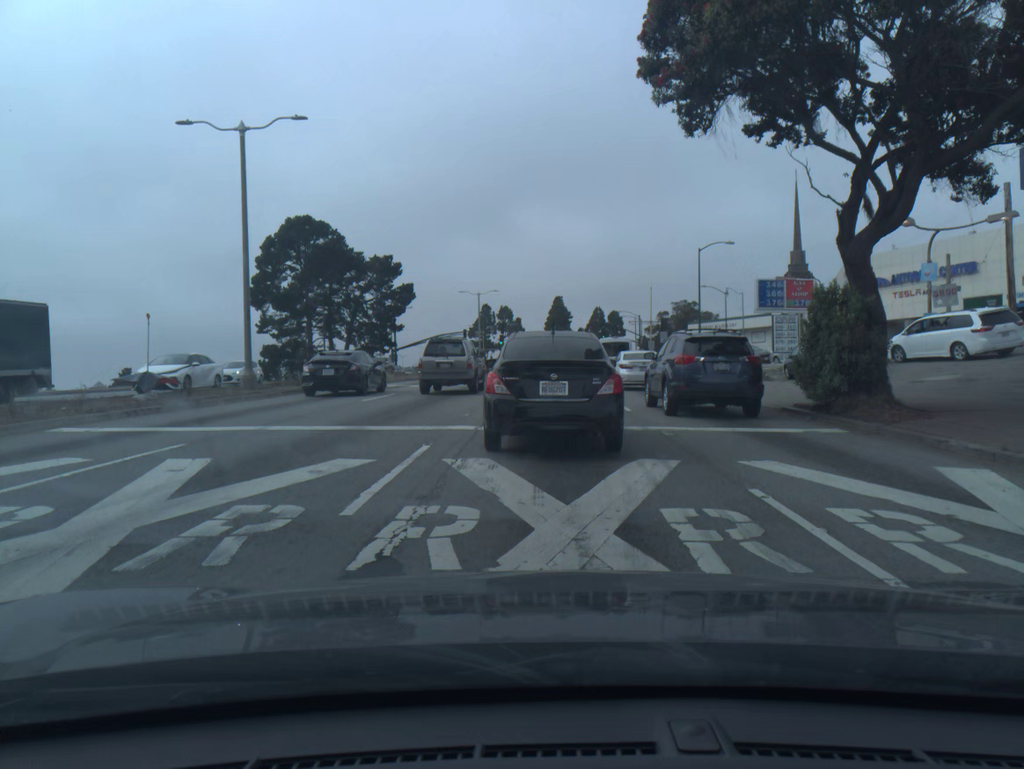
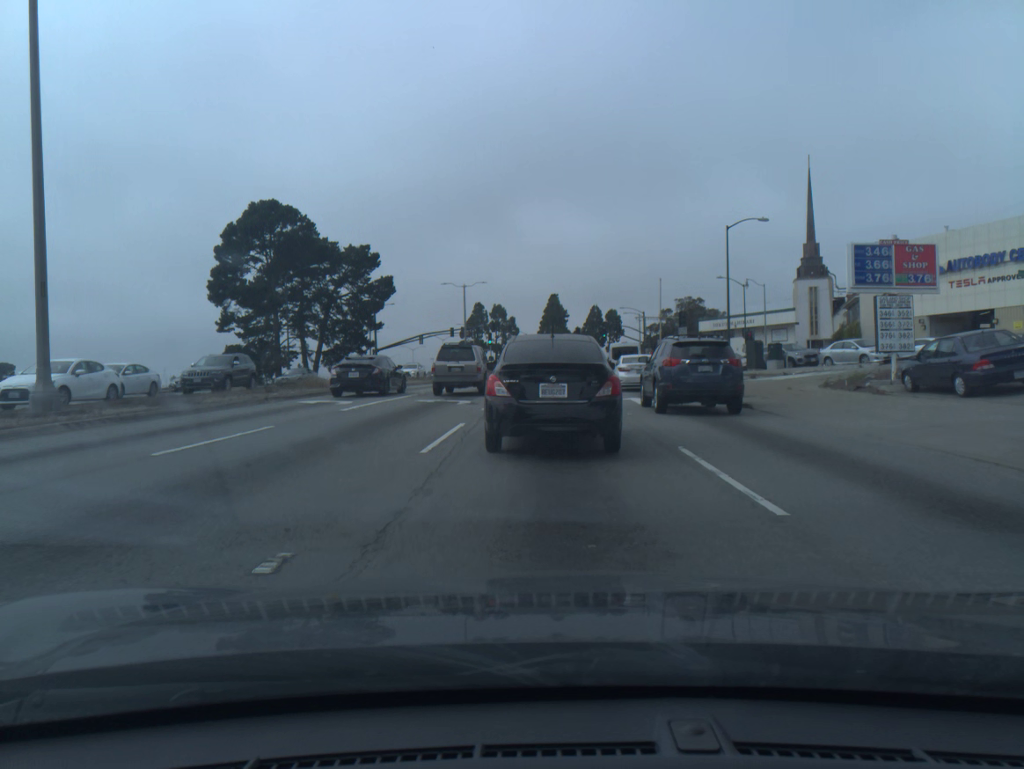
(0.0, +11.0) m; 0°
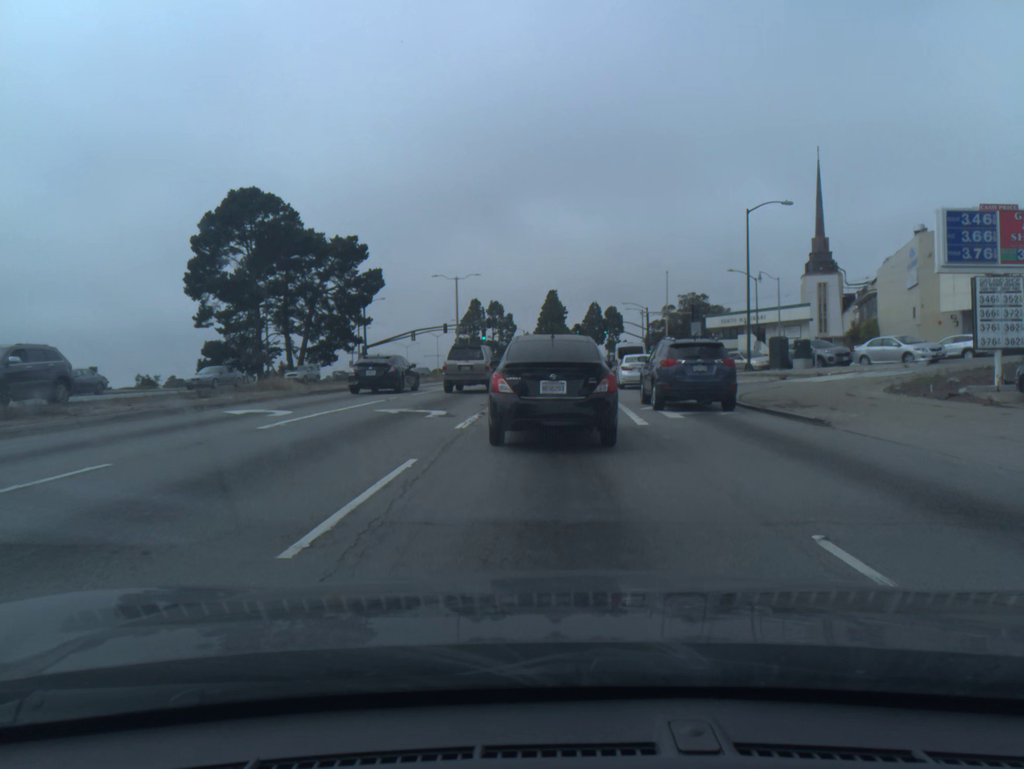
(0.0, +5.3) m; 0°
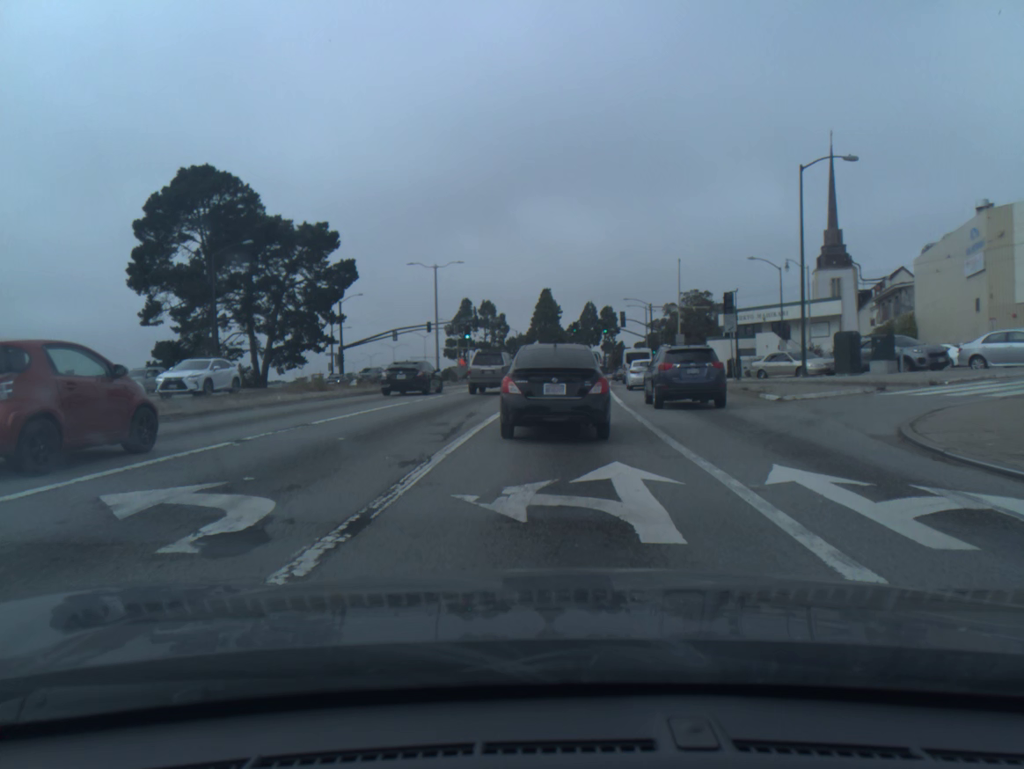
(0.0, +10.9) m; 0°
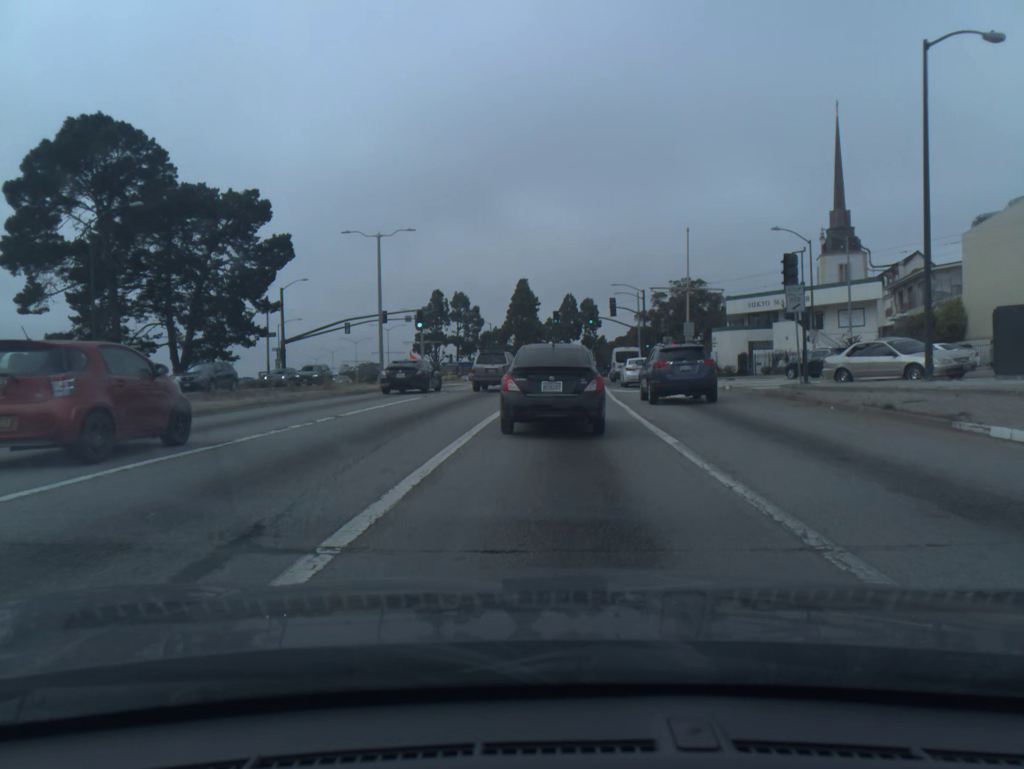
(+0.2, +12.9) m; +2°
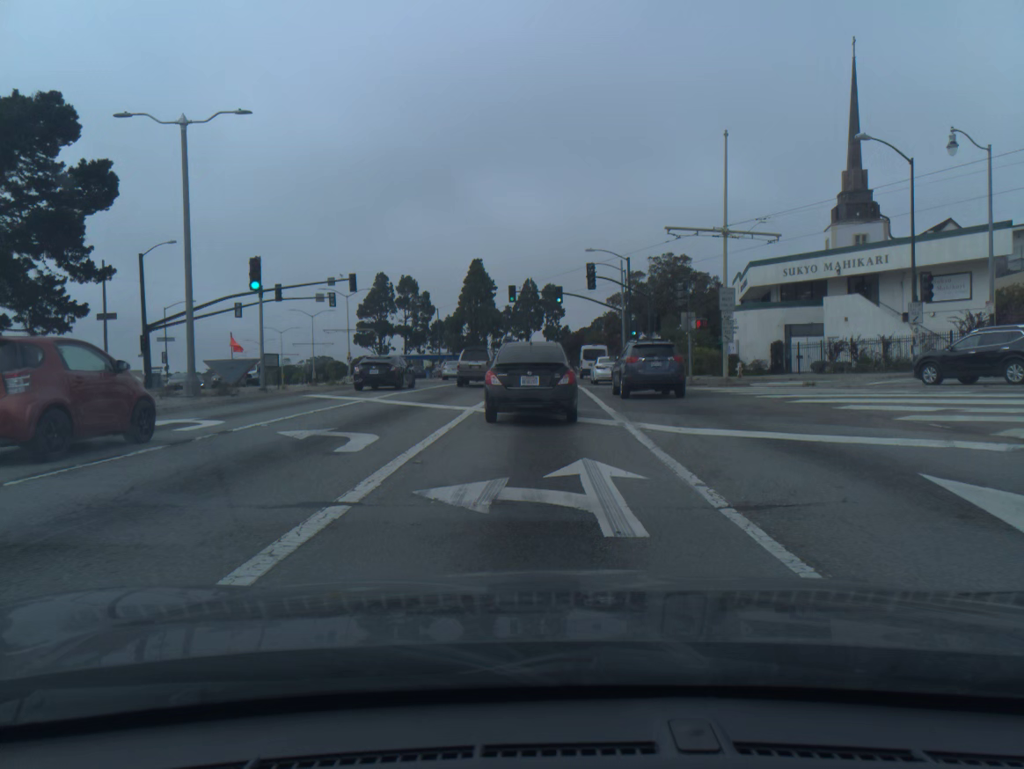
(+0.6, +20.8) m; +3°
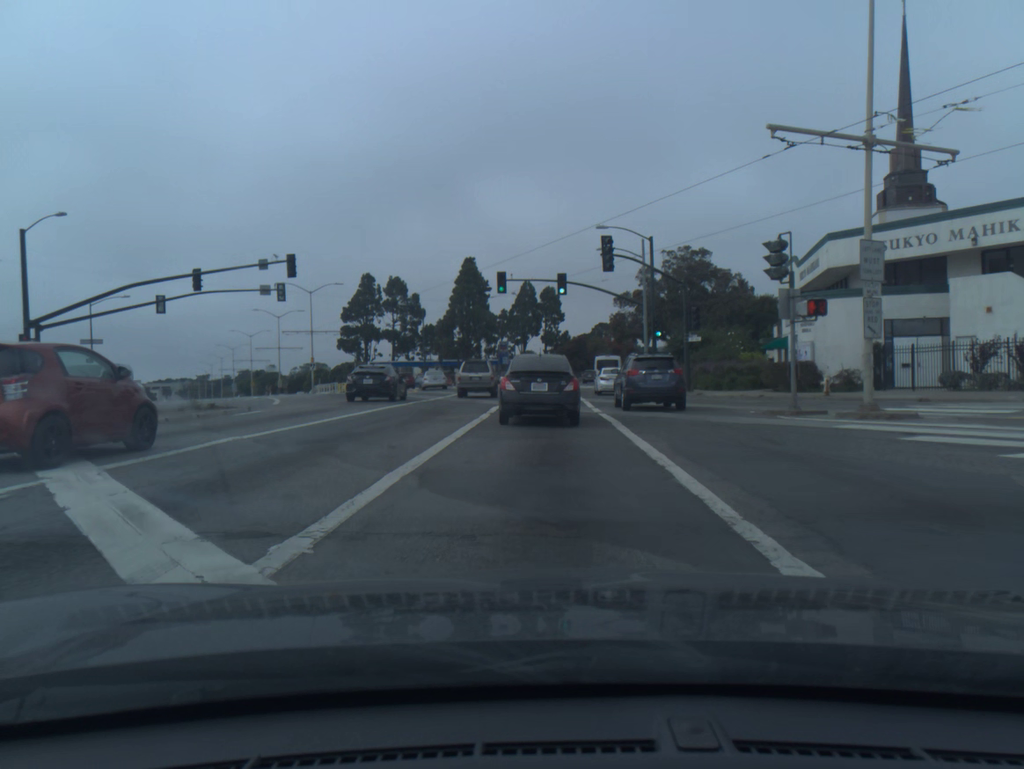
(0.0, +14.1) m; 0°
